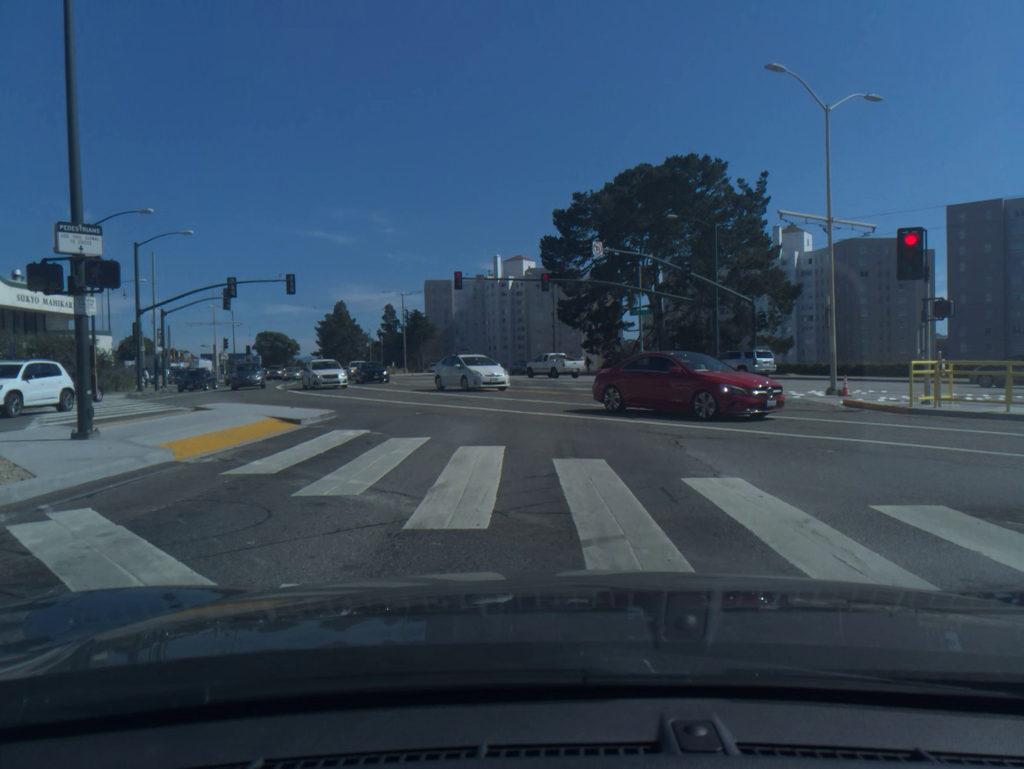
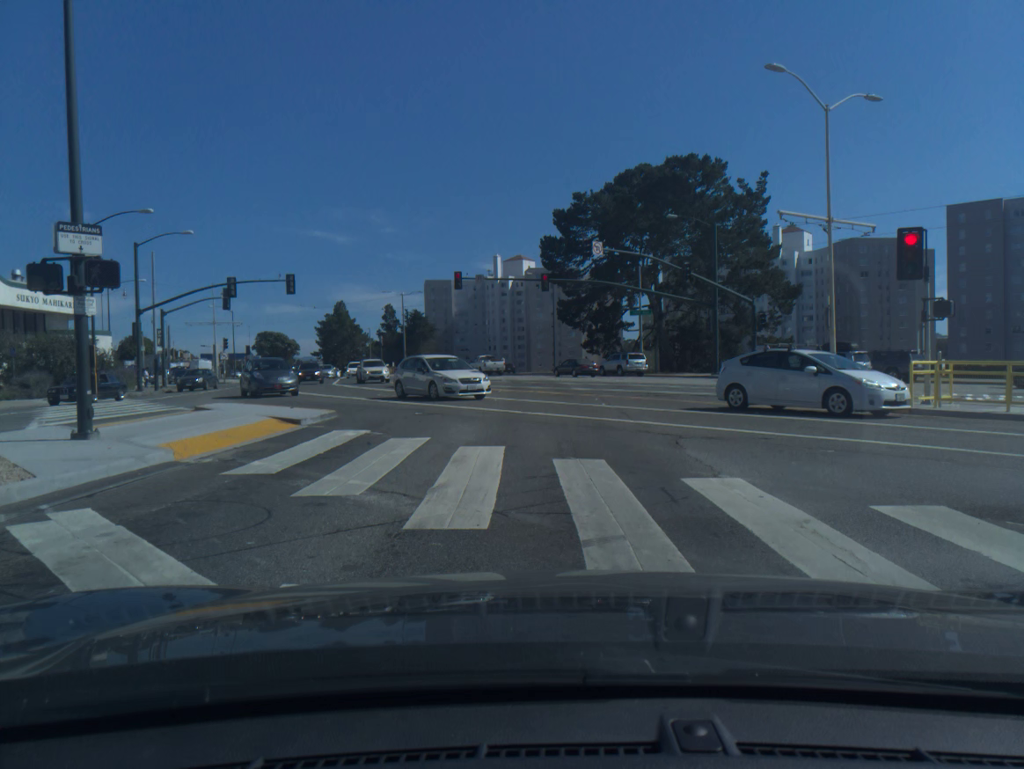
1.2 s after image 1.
(0.0, 0.0) m; 0°
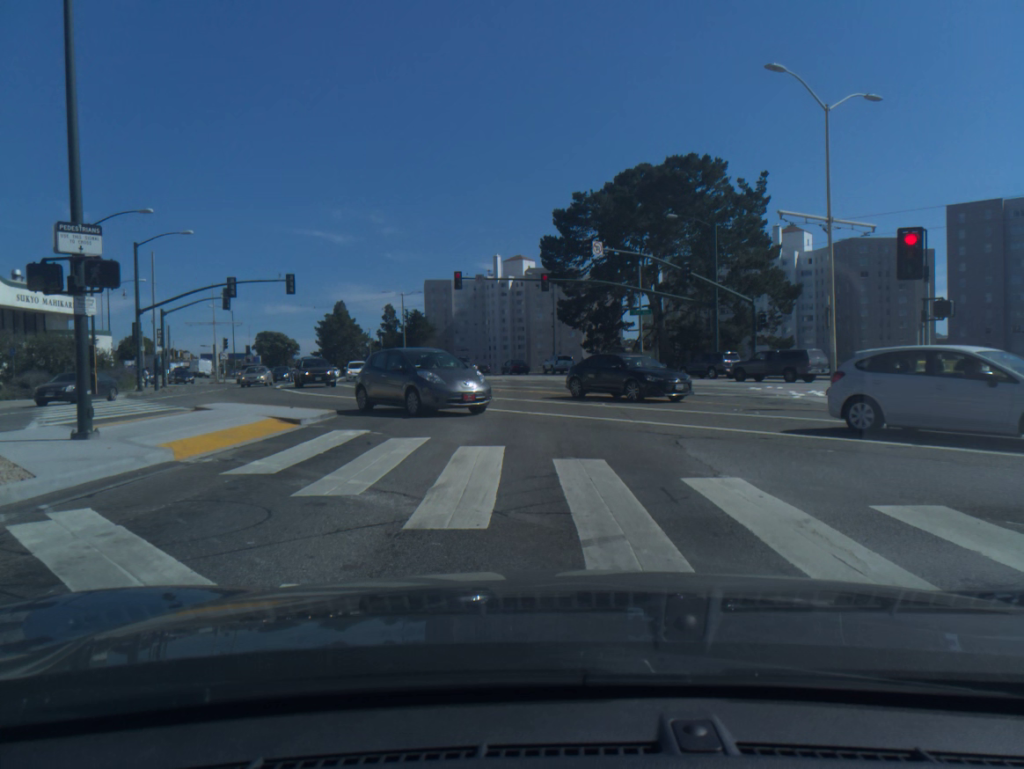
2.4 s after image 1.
(0.0, 0.0) m; 0°
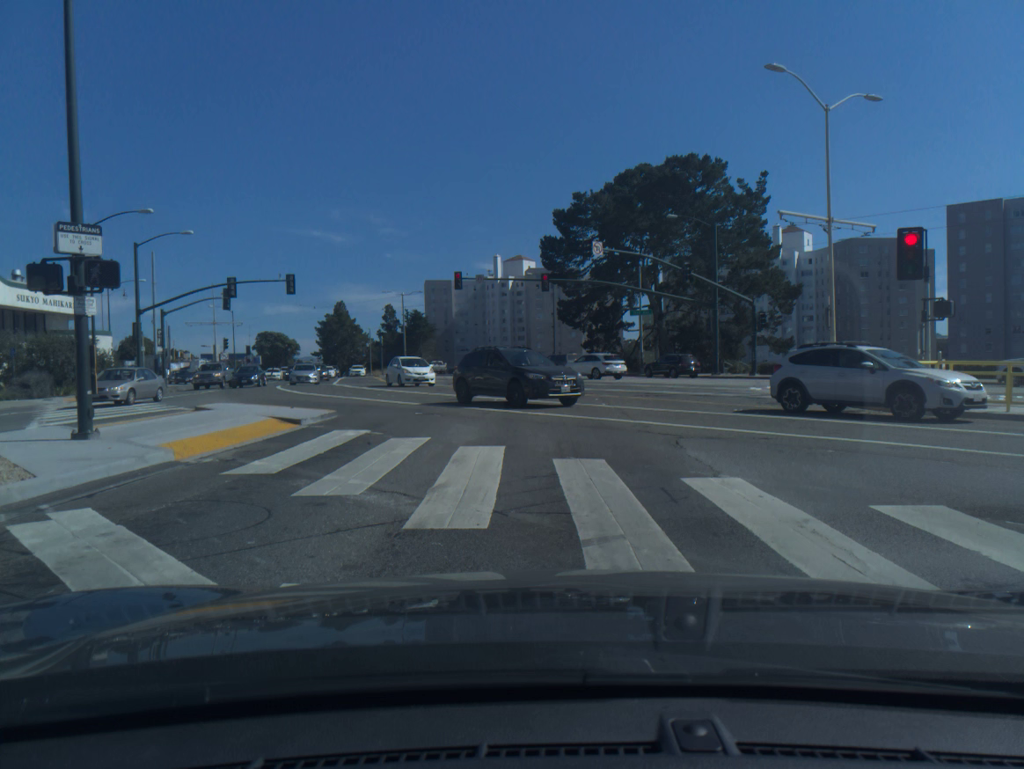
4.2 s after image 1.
(0.0, 0.0) m; 0°
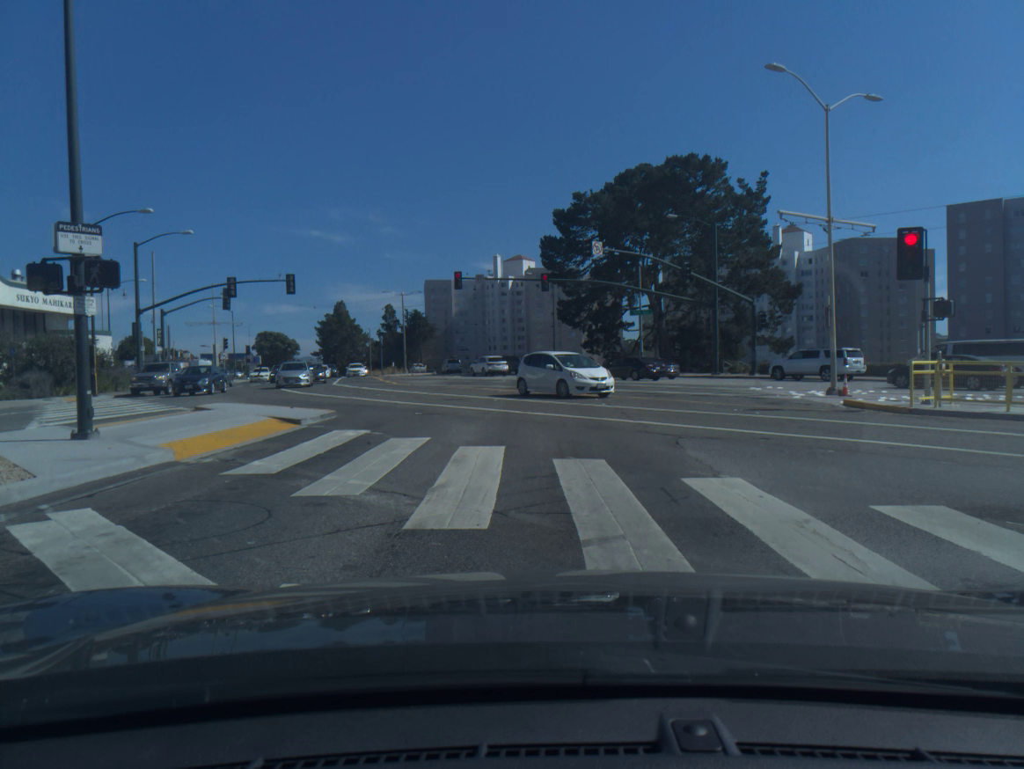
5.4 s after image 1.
(0.0, 0.0) m; 0°
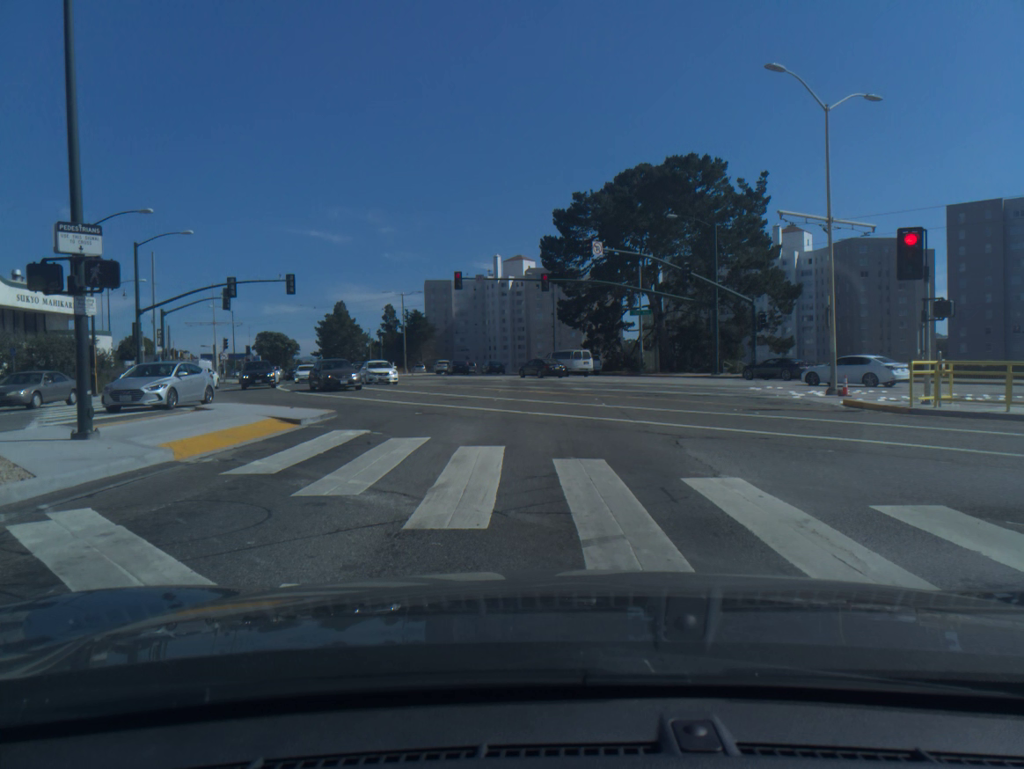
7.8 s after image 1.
(0.0, 0.0) m; 0°
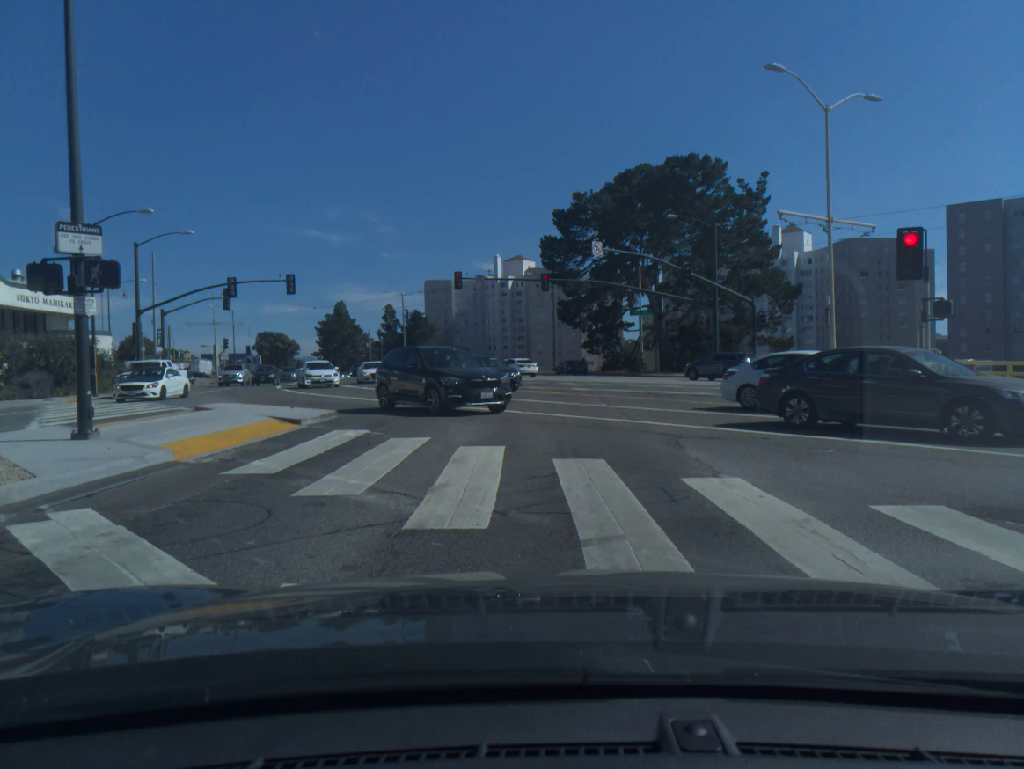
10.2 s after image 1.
(0.0, 0.0) m; 0°
